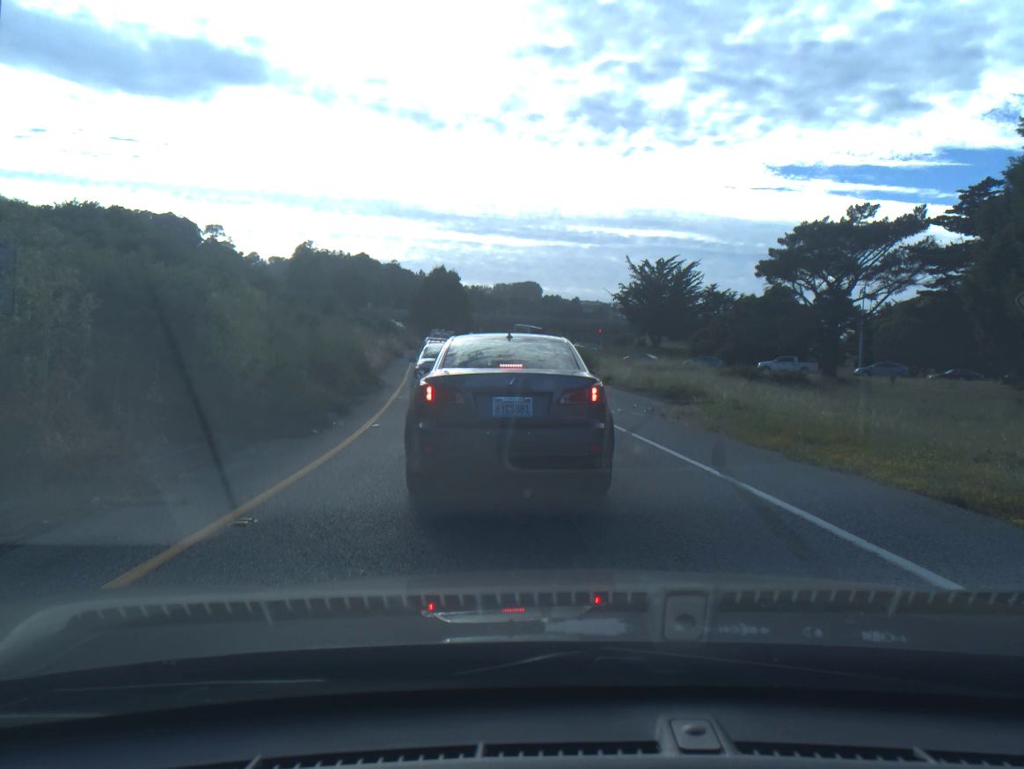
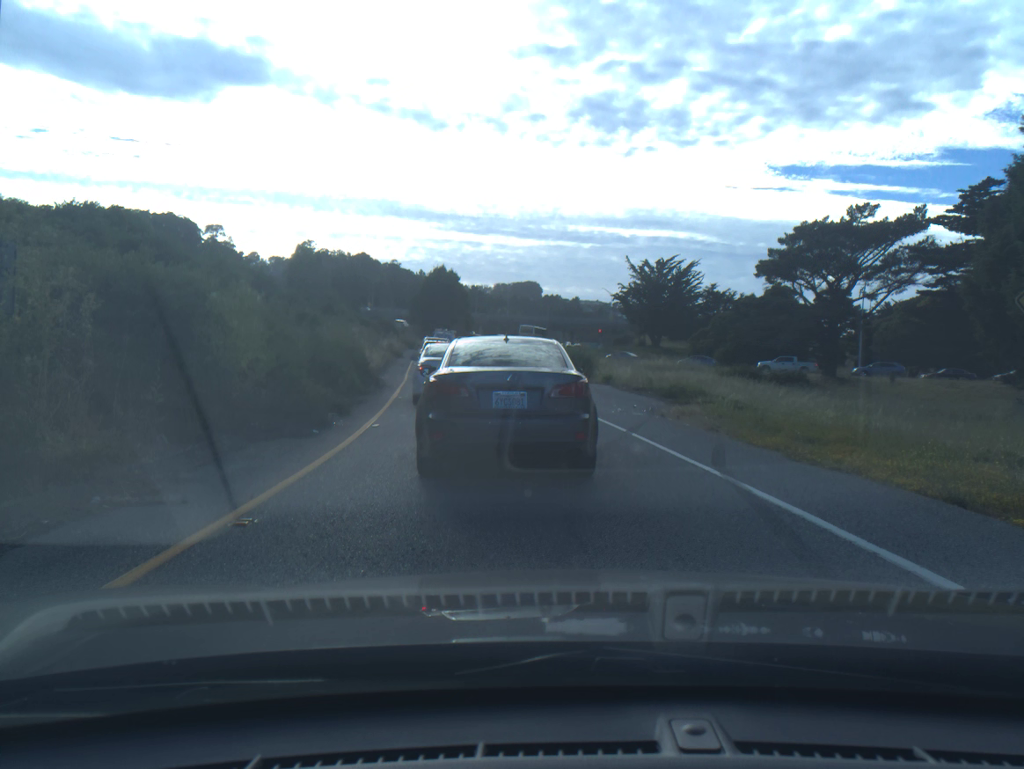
(0.0, 0.0) m; 0°
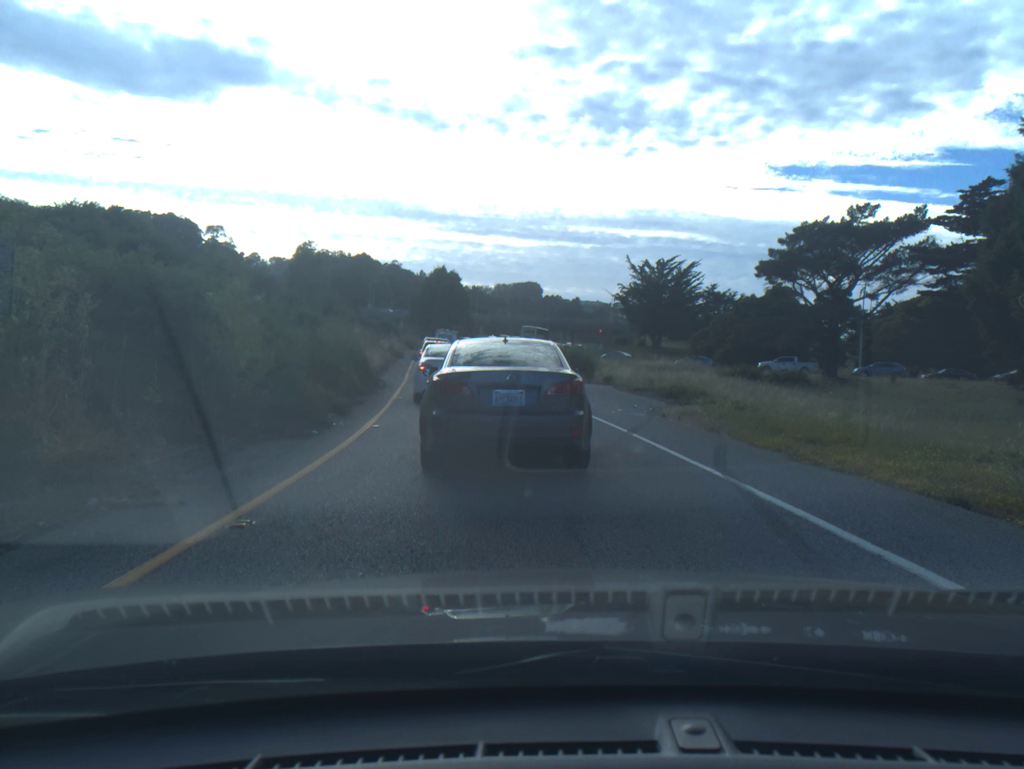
(0.0, 0.0) m; 0°
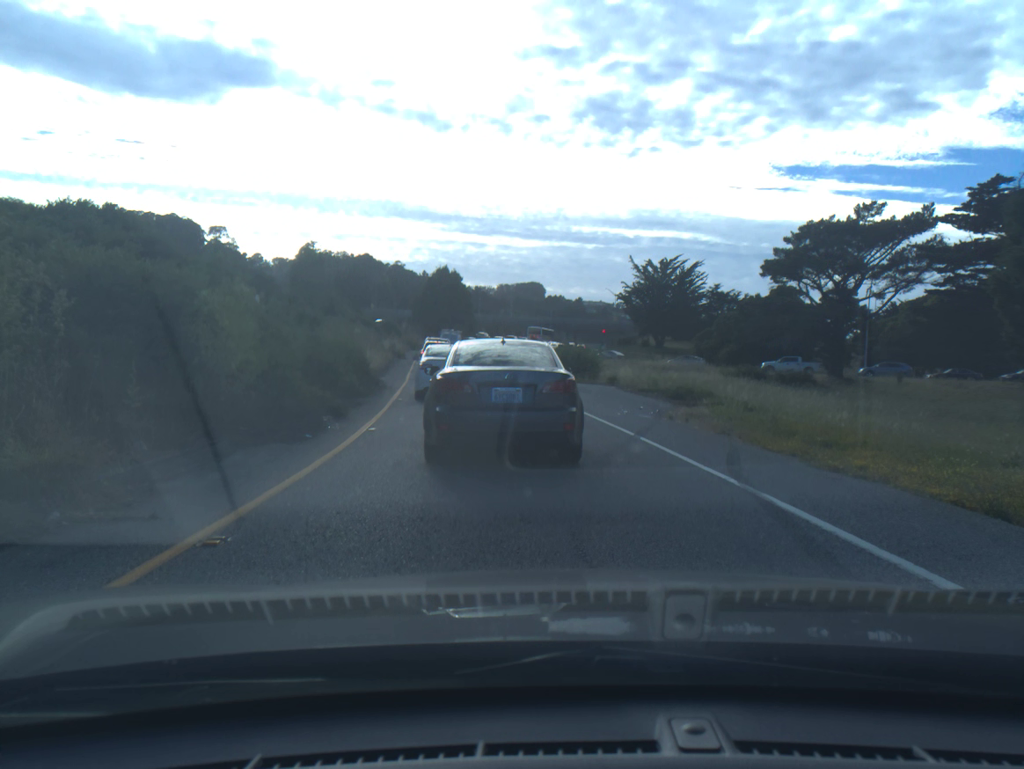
(0.0, +0.5) m; 0°
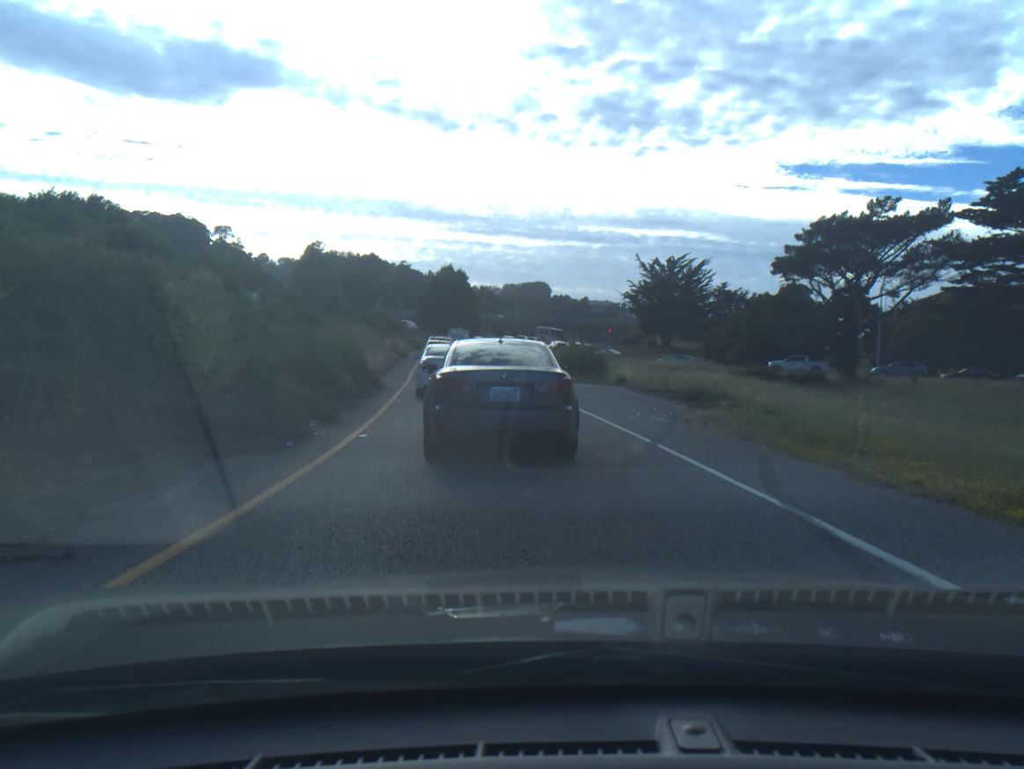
(0.0, +1.1) m; 0°
